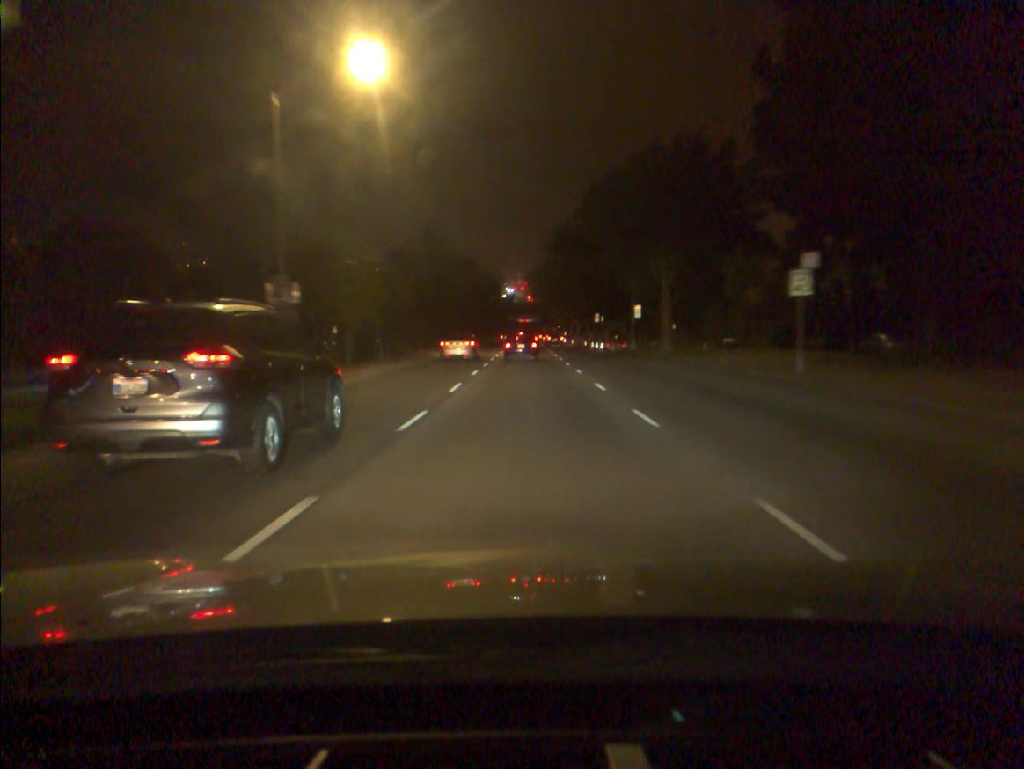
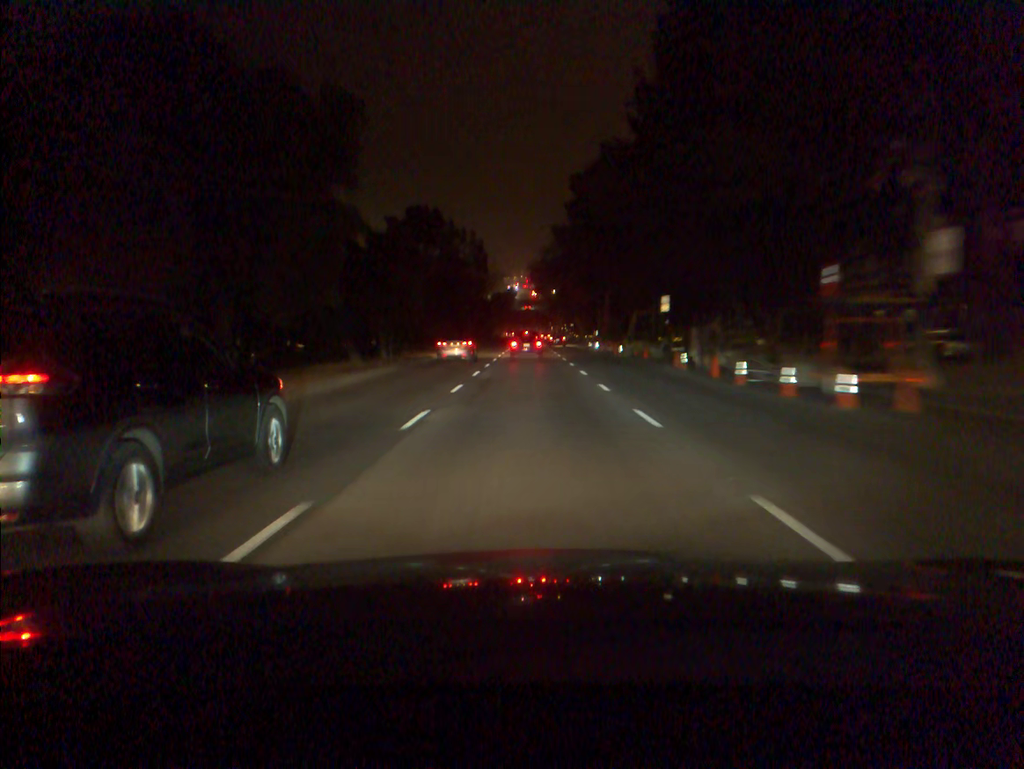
(0.0, +44.2) m; 0°
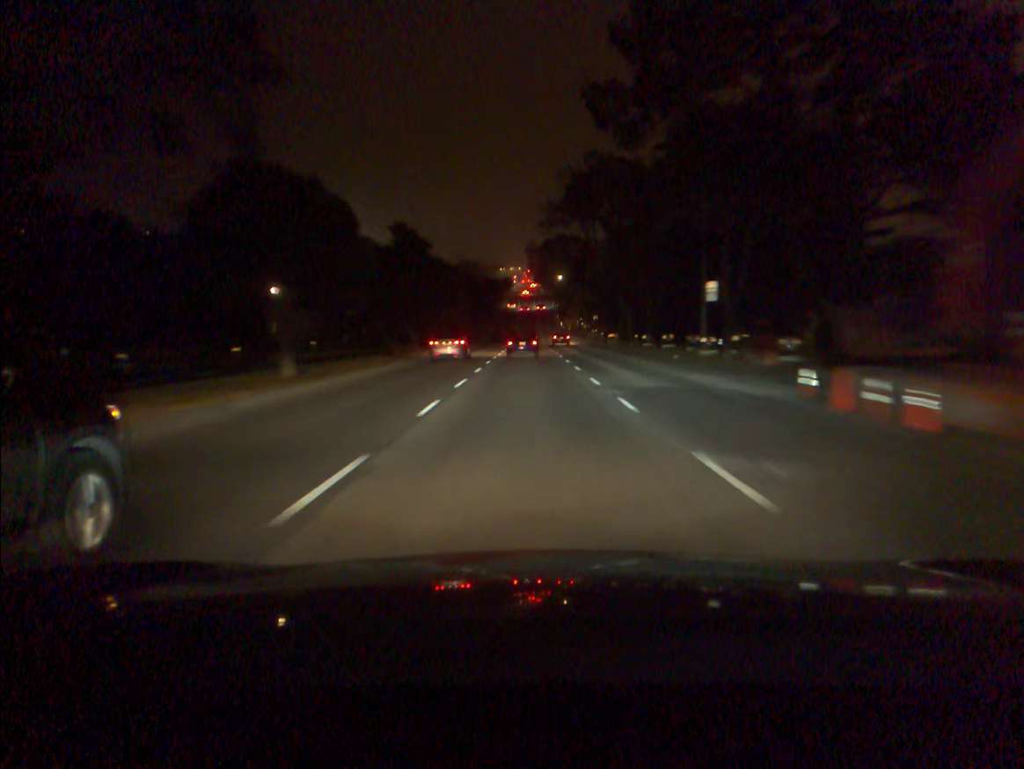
(-0.1, +56.0) m; 0°
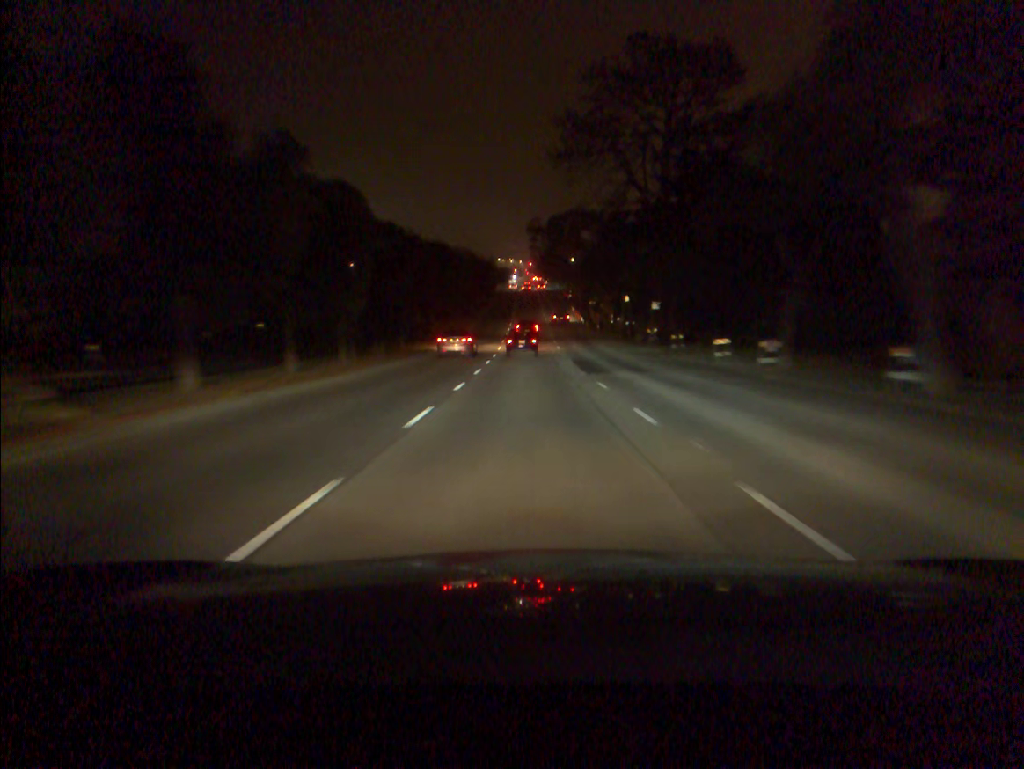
(+0.1, +45.1) m; 0°
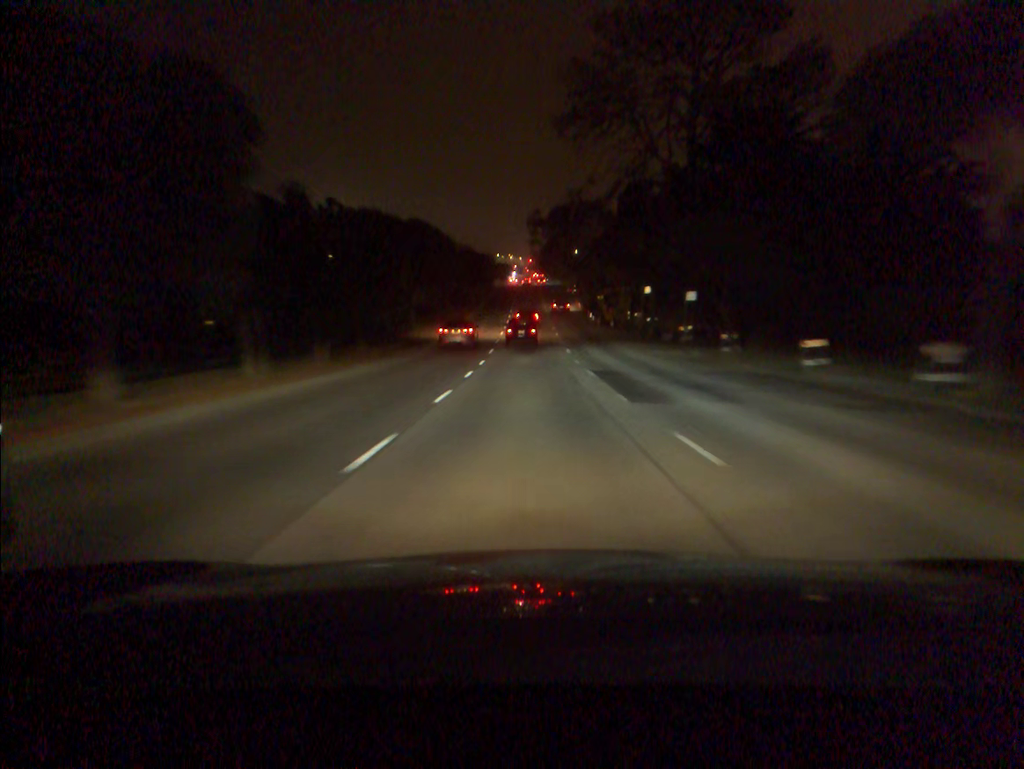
(0.0, +11.3) m; 0°
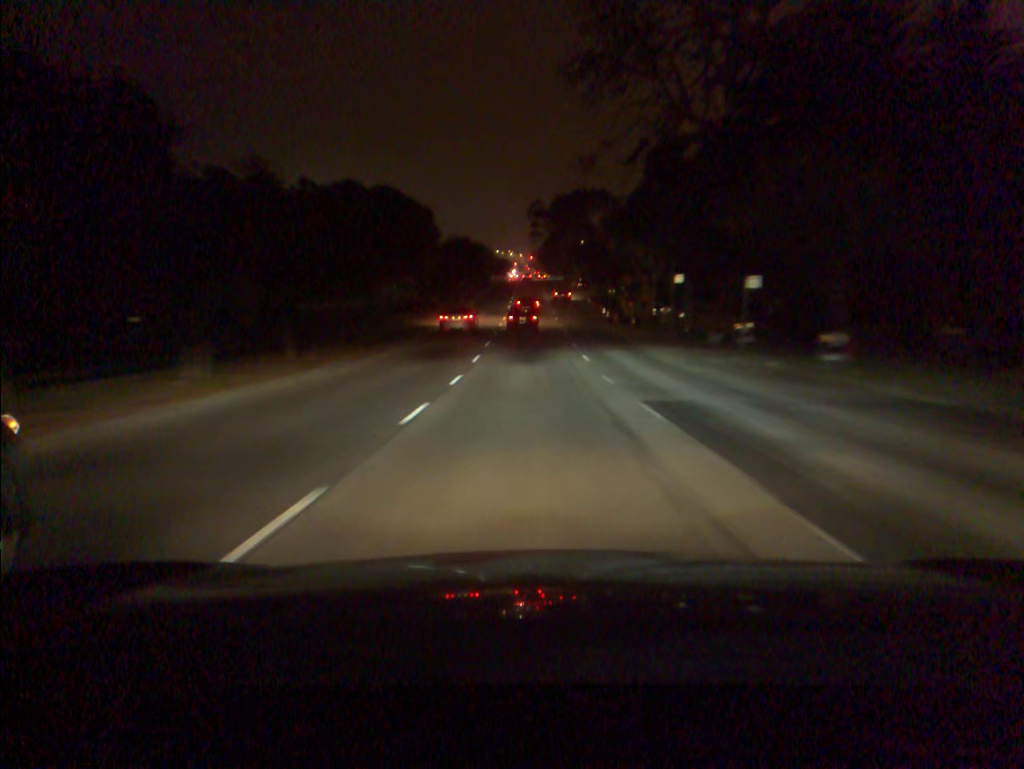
(0.0, +11.3) m; 0°
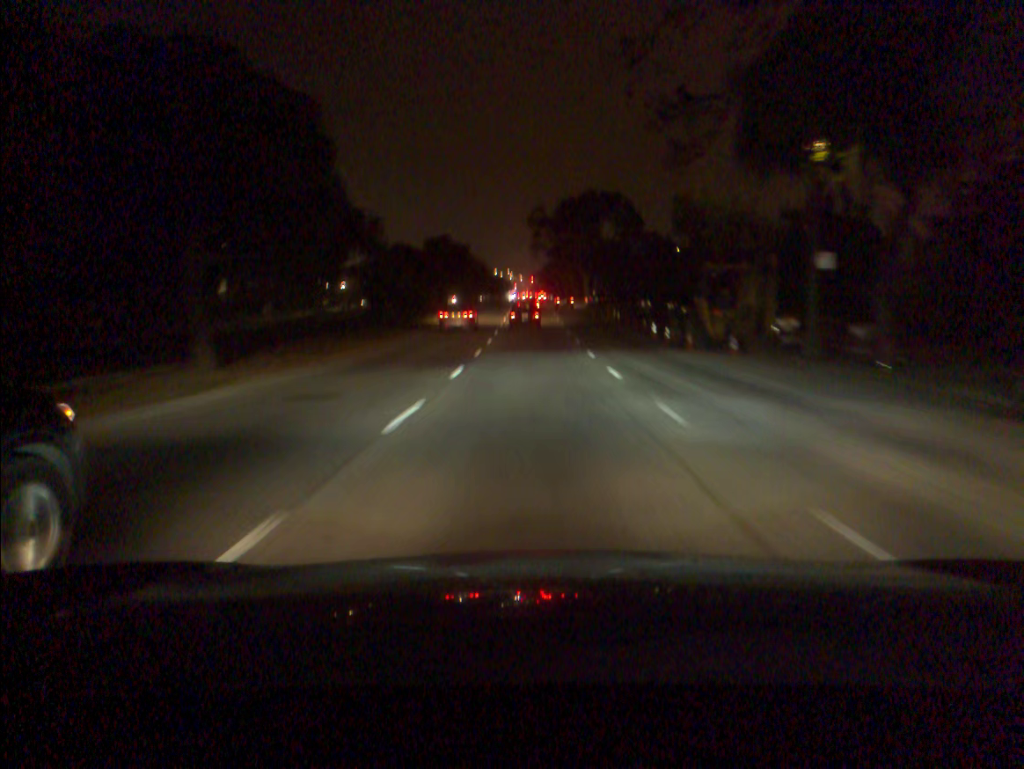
(0.0, +22.7) m; 0°
